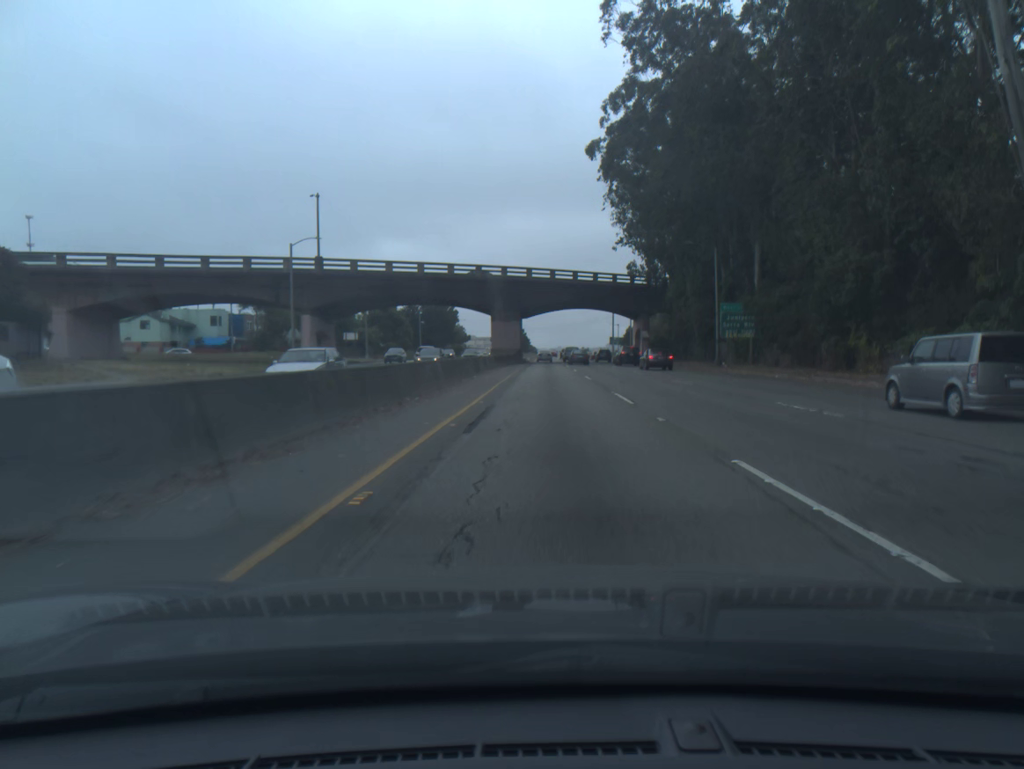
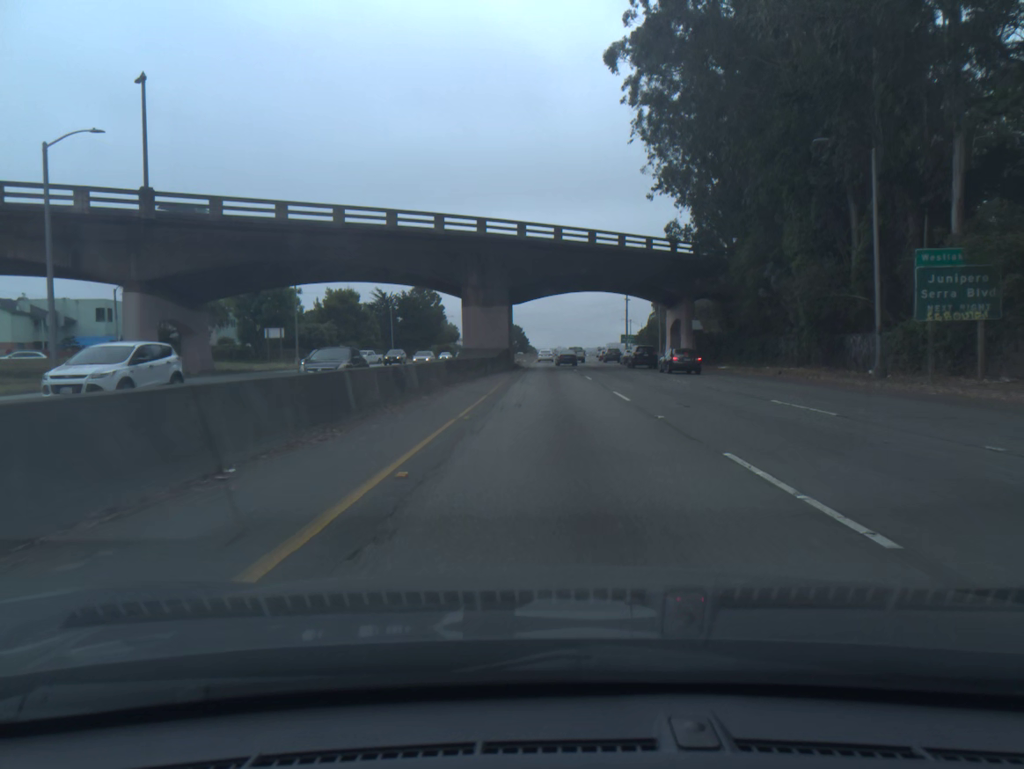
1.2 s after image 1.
(0.0, +28.9) m; 0°
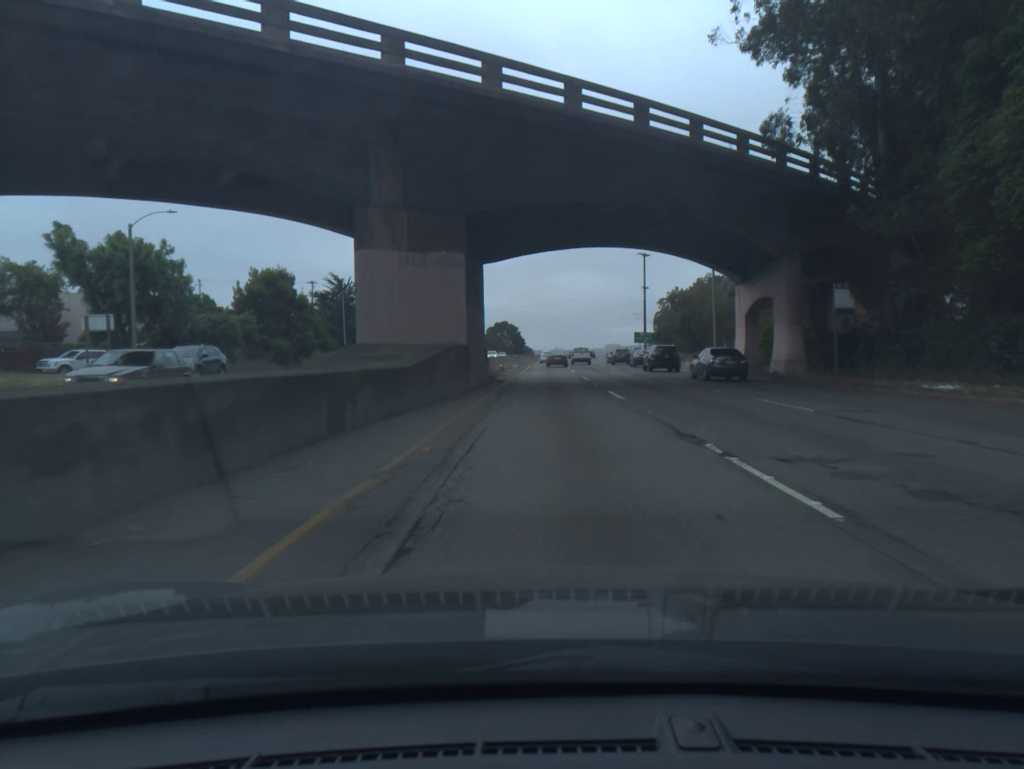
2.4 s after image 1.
(0.0, +28.7) m; 0°
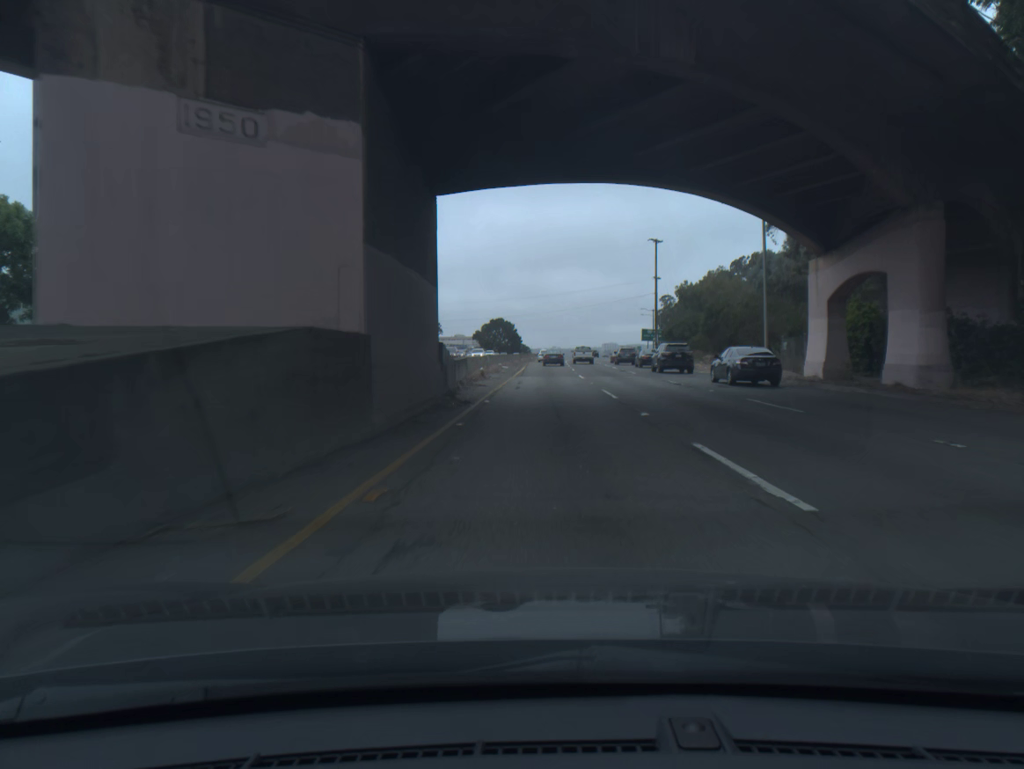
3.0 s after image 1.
(0.0, +14.2) m; 0°
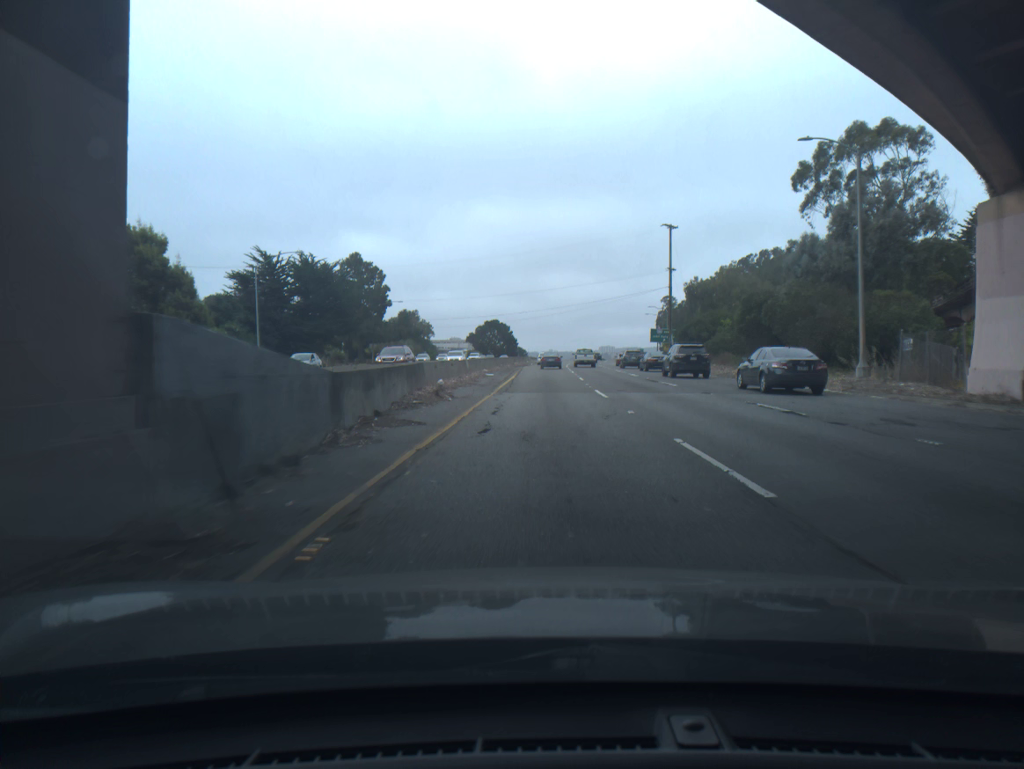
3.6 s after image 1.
(0.0, +14.1) m; 0°
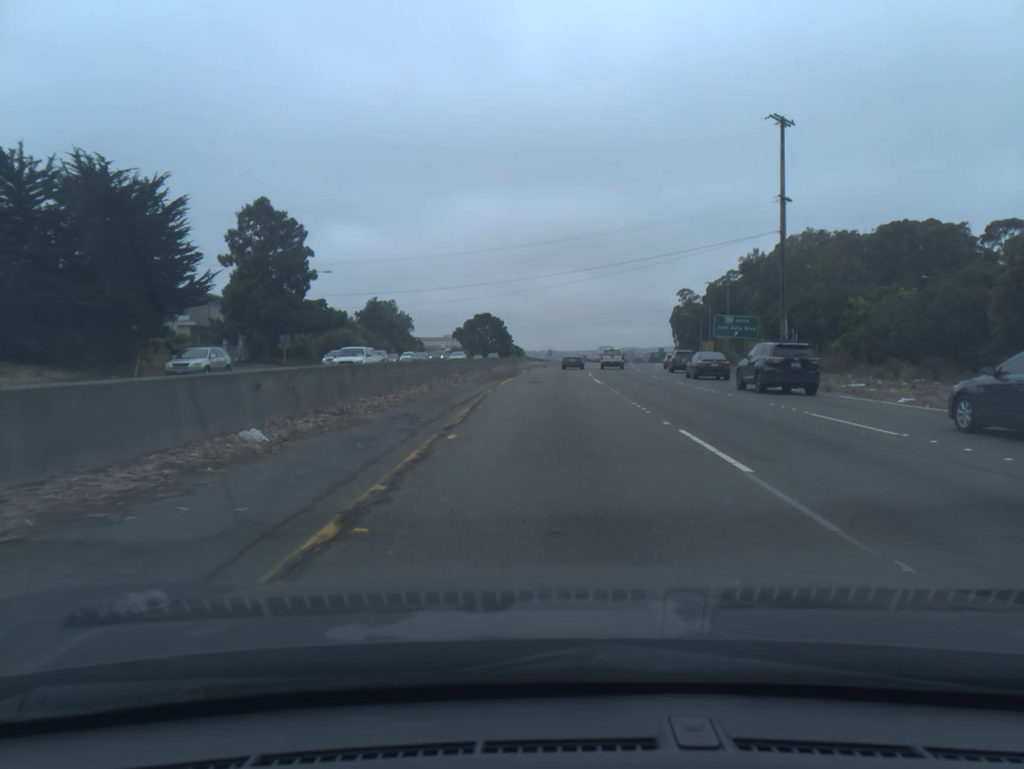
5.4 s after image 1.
(0.0, +42.0) m; 0°
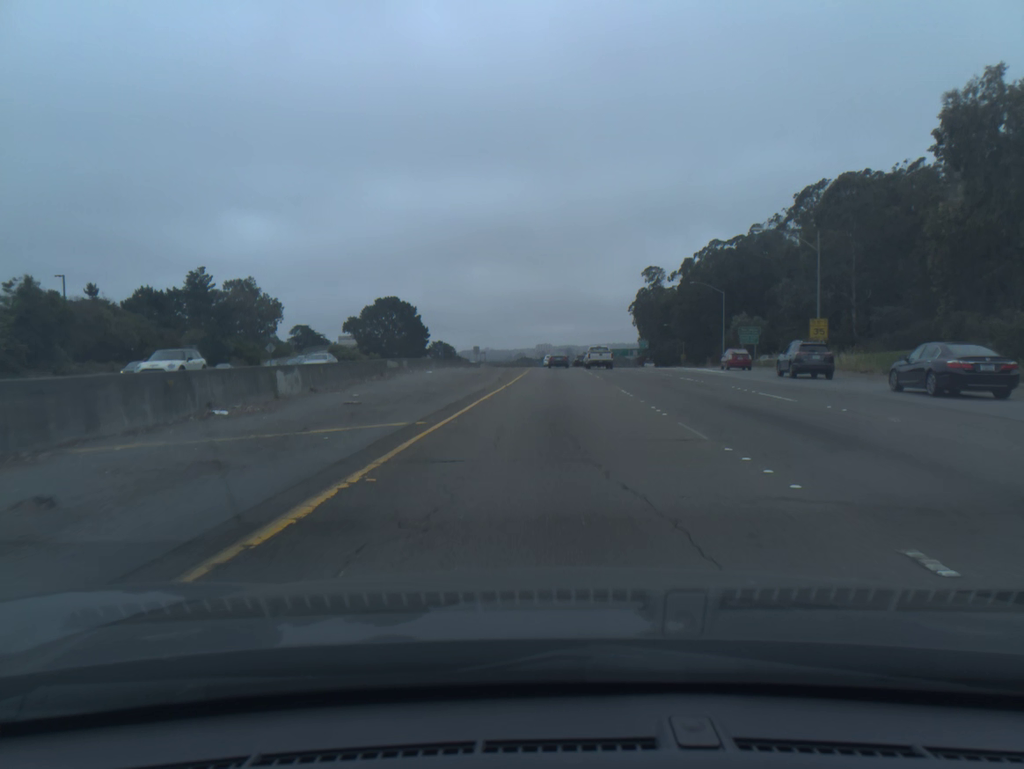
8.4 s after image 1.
(+2.5, +69.6) m; +4°
